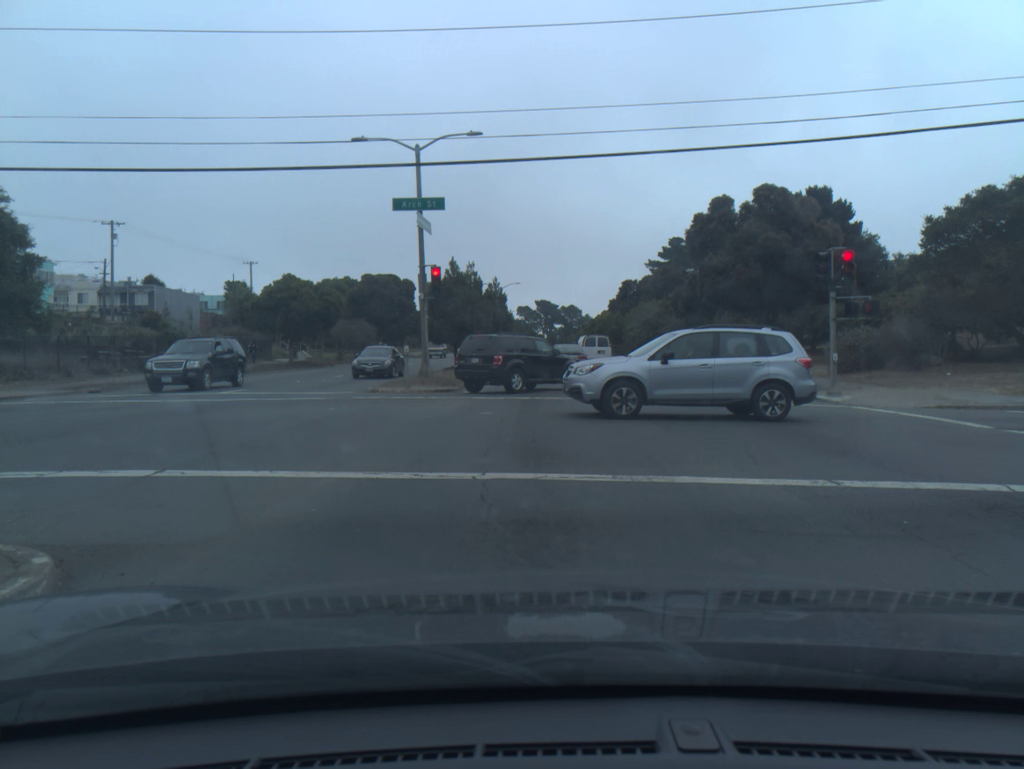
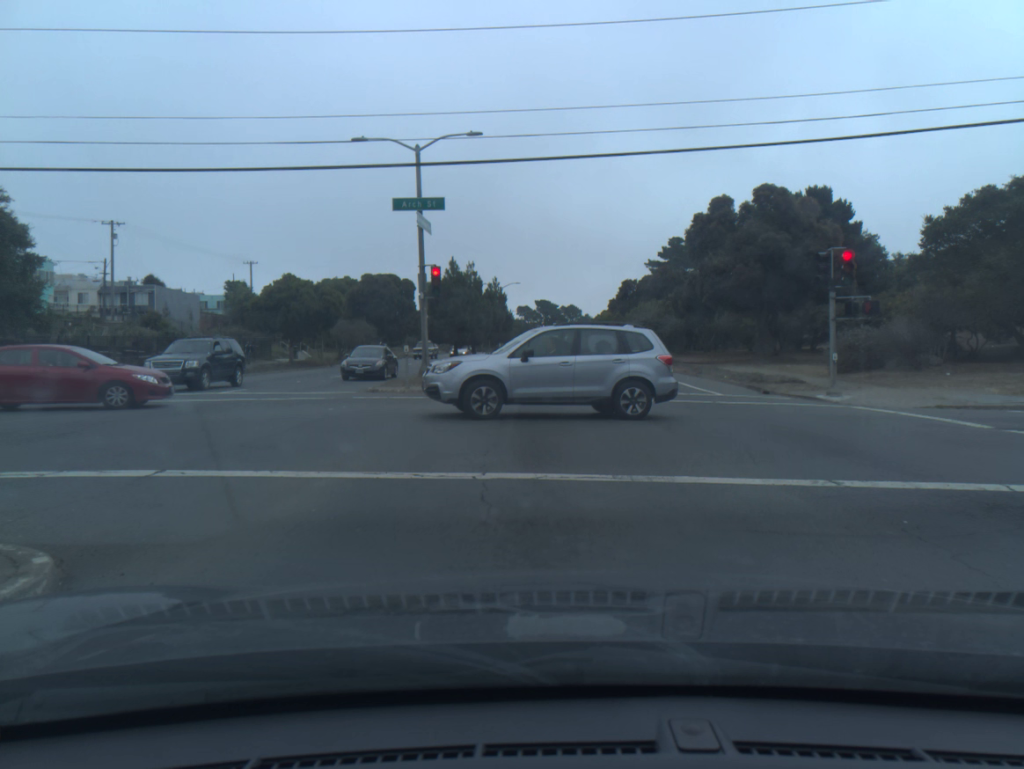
(0.0, 0.0) m; 0°
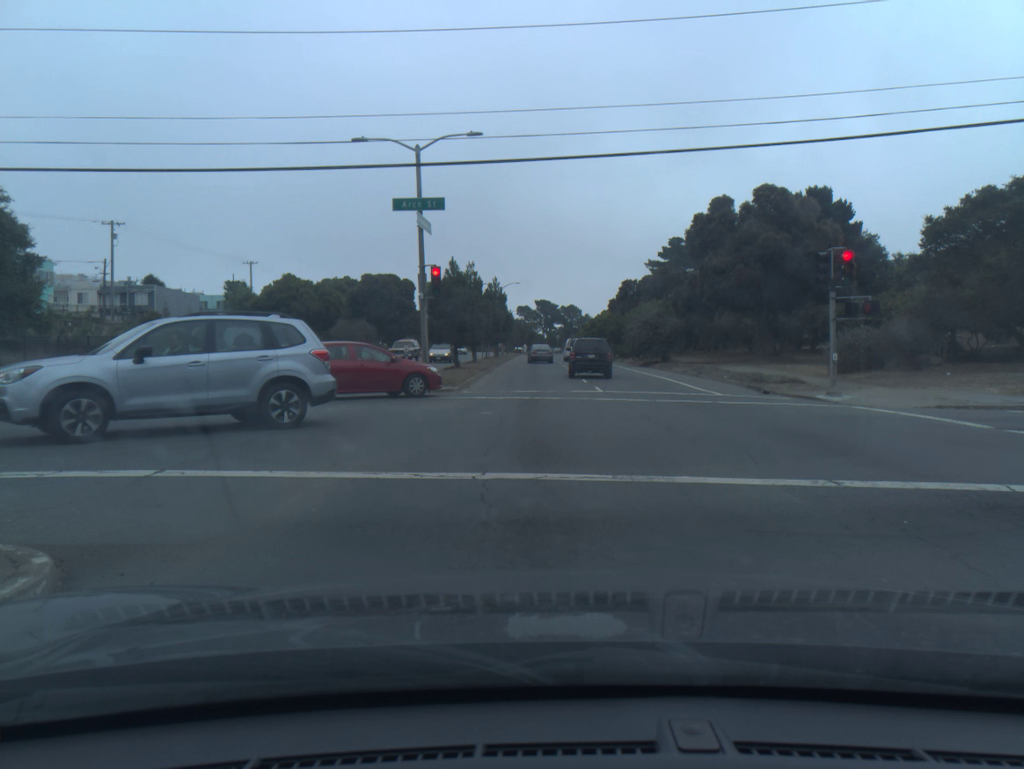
(0.0, 0.0) m; 0°
